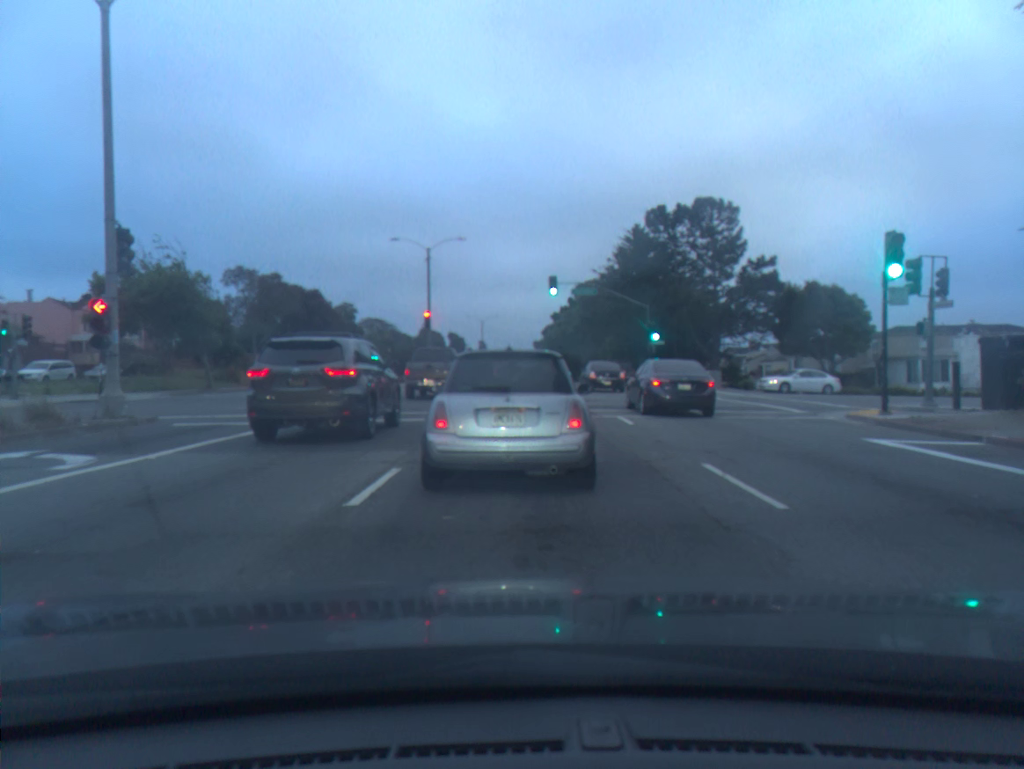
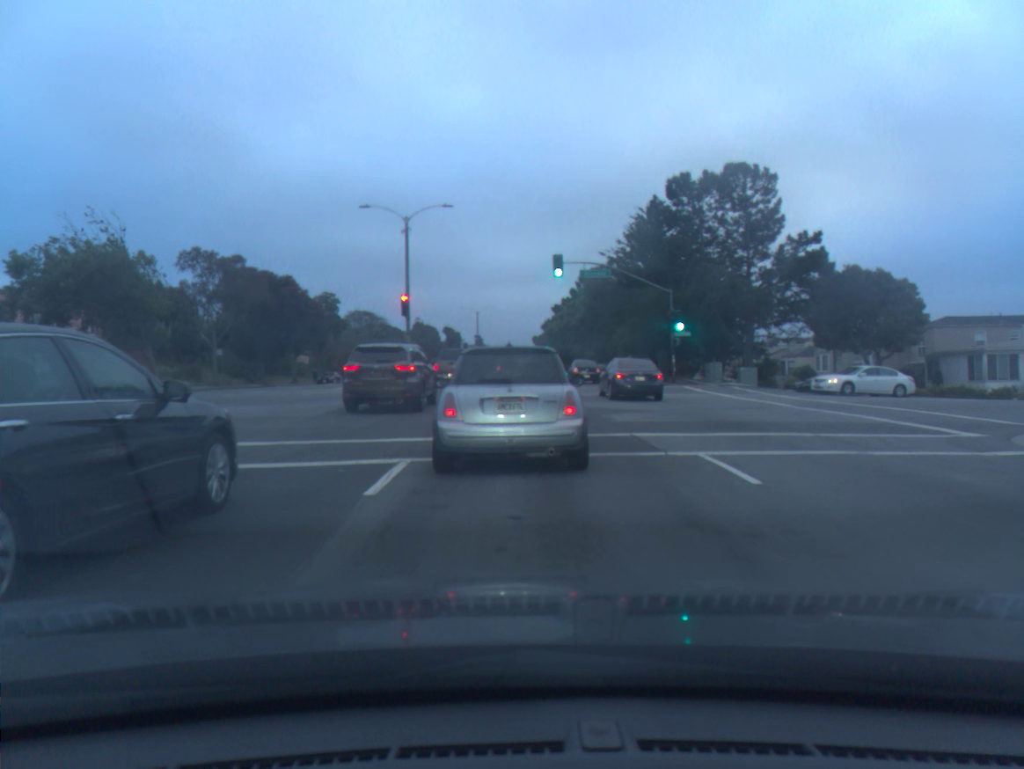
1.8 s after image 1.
(0.0, +8.3) m; 0°
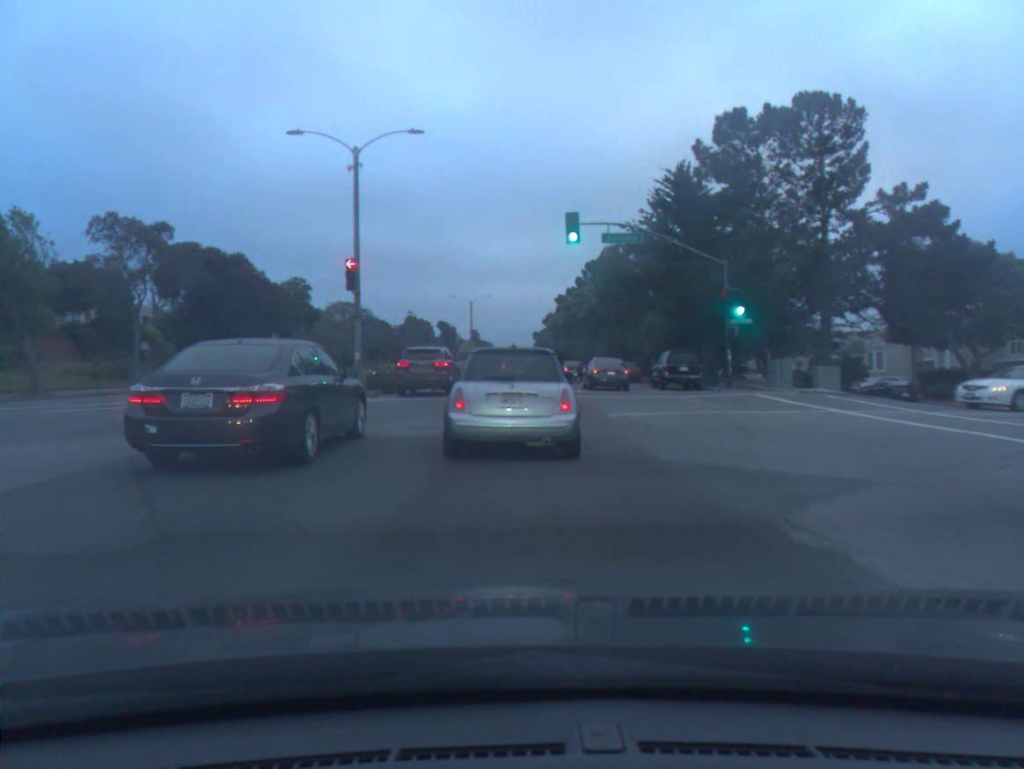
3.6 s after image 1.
(0.0, +11.9) m; 0°
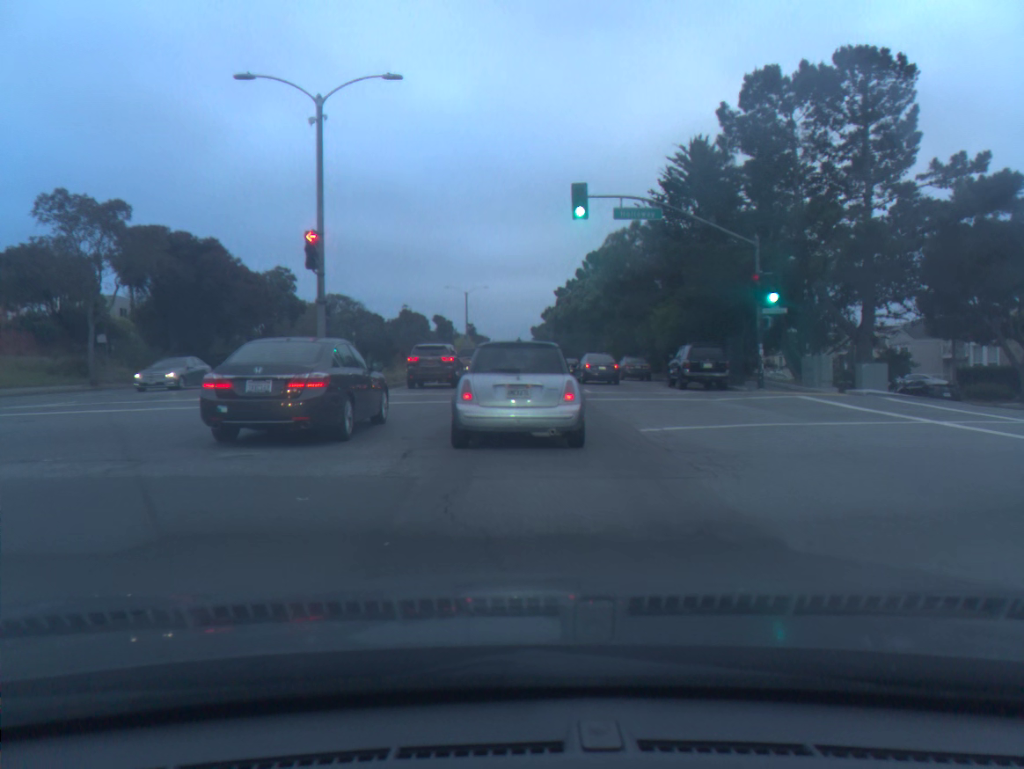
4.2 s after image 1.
(0.0, +4.7) m; 0°
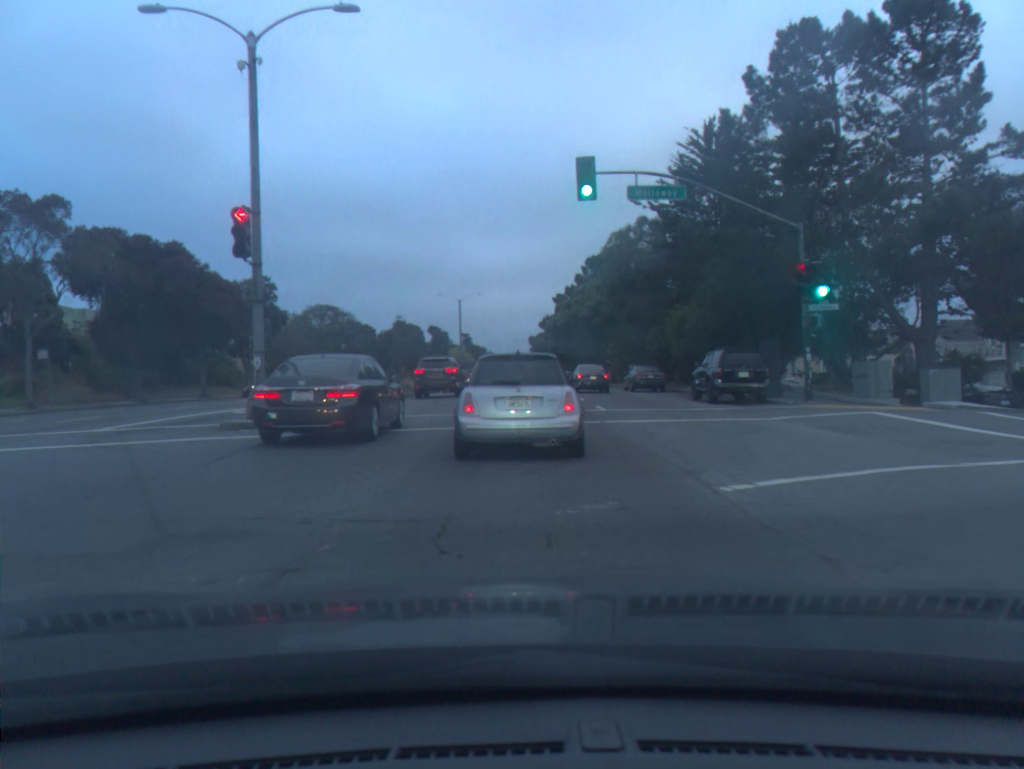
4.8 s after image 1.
(0.0, +5.1) m; 0°
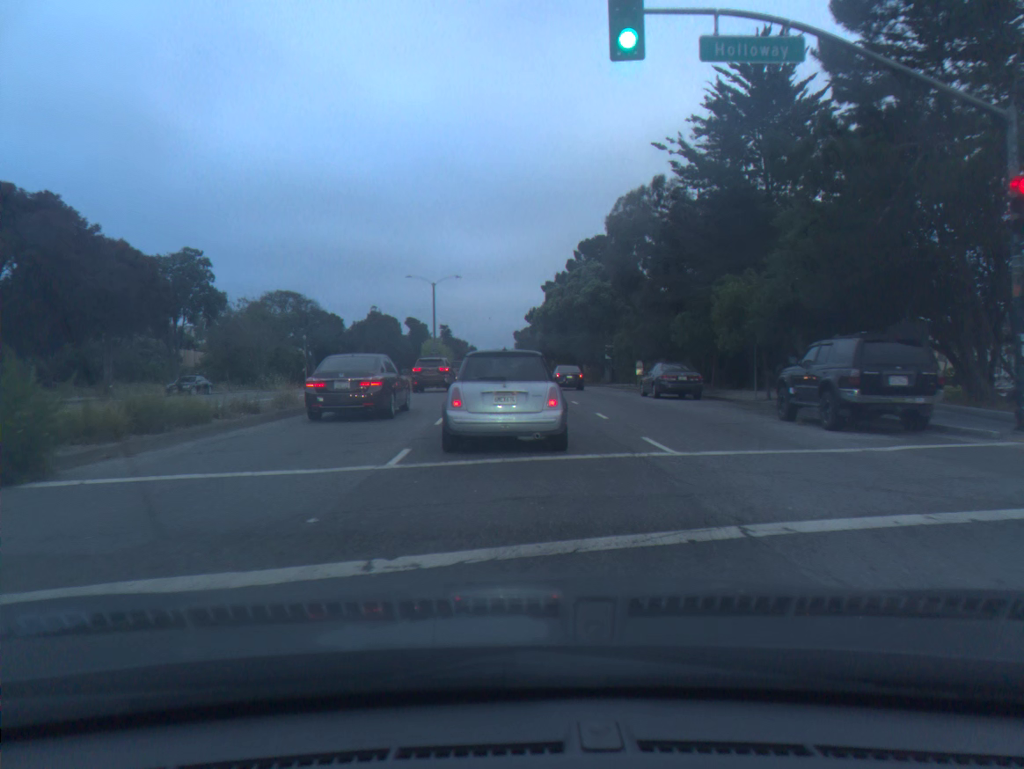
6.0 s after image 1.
(0.0, +10.9) m; +1°
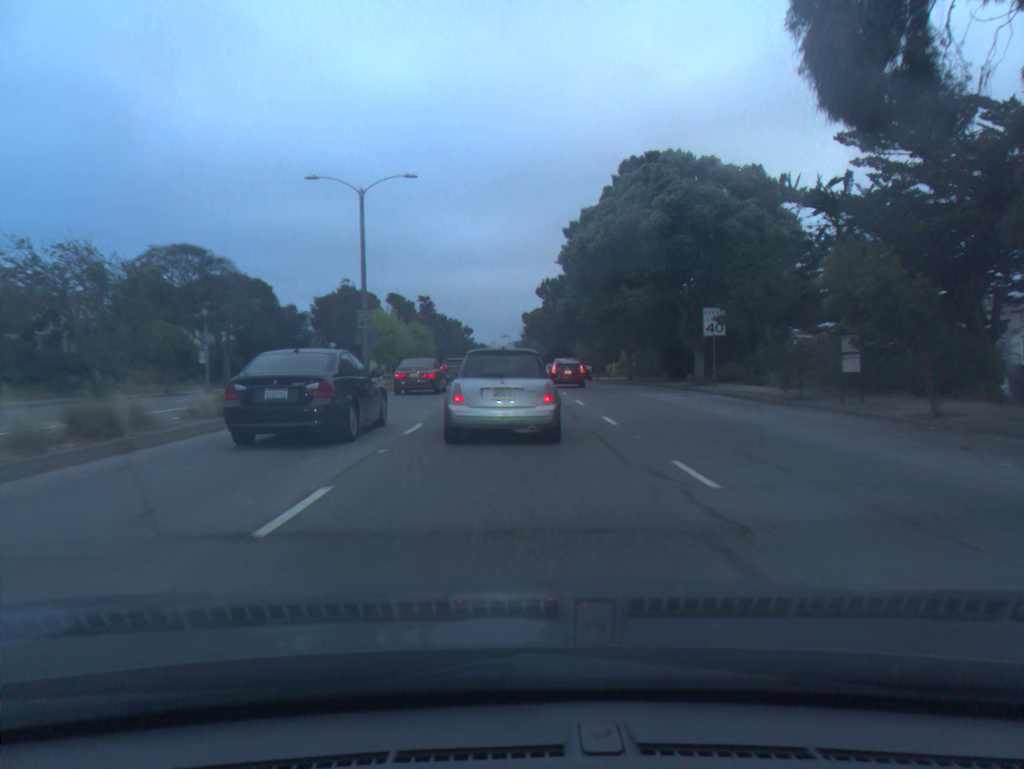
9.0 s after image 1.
(-0.2, +31.6) m; -1°
